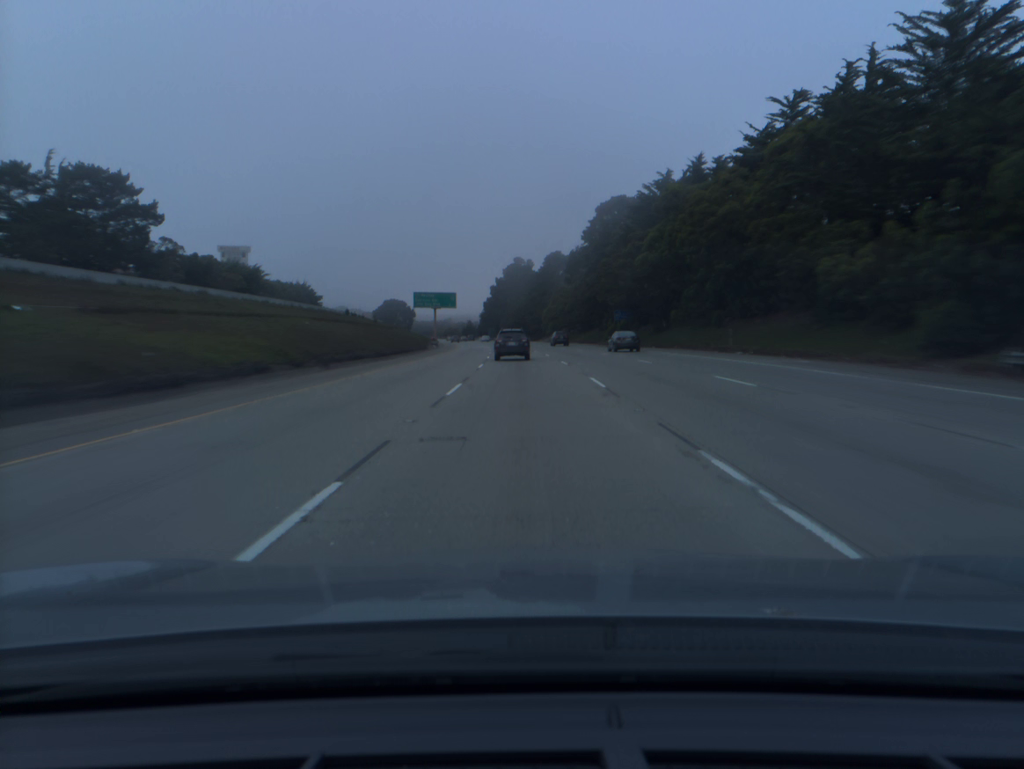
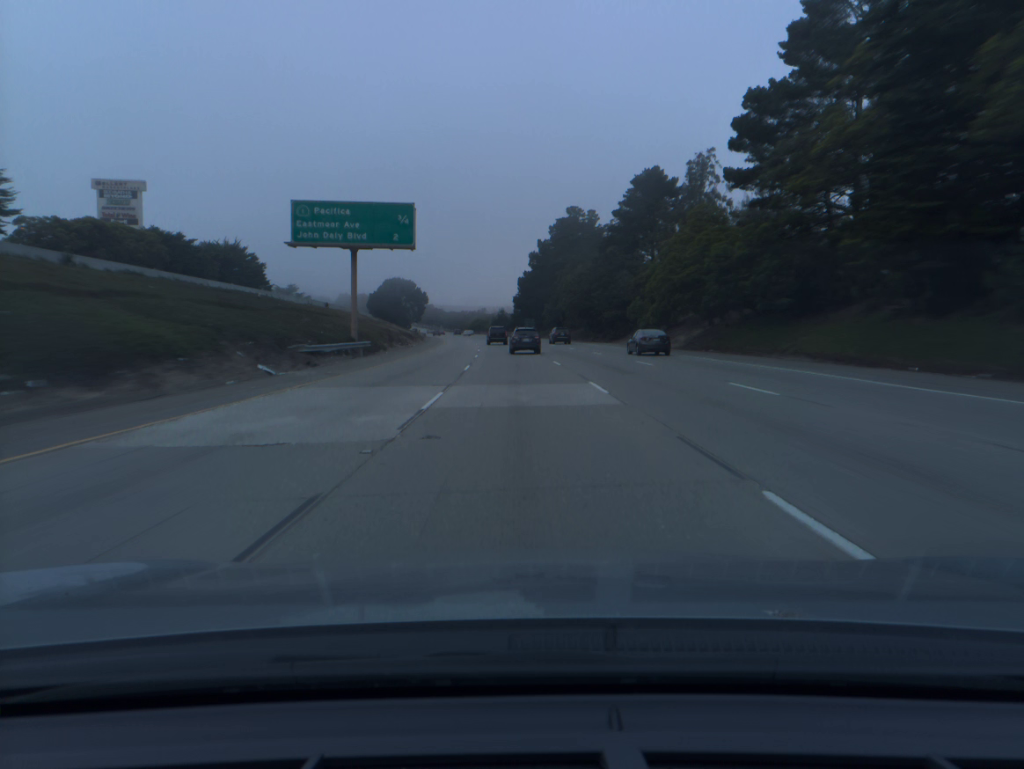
(-2.0, +89.2) m; -3°
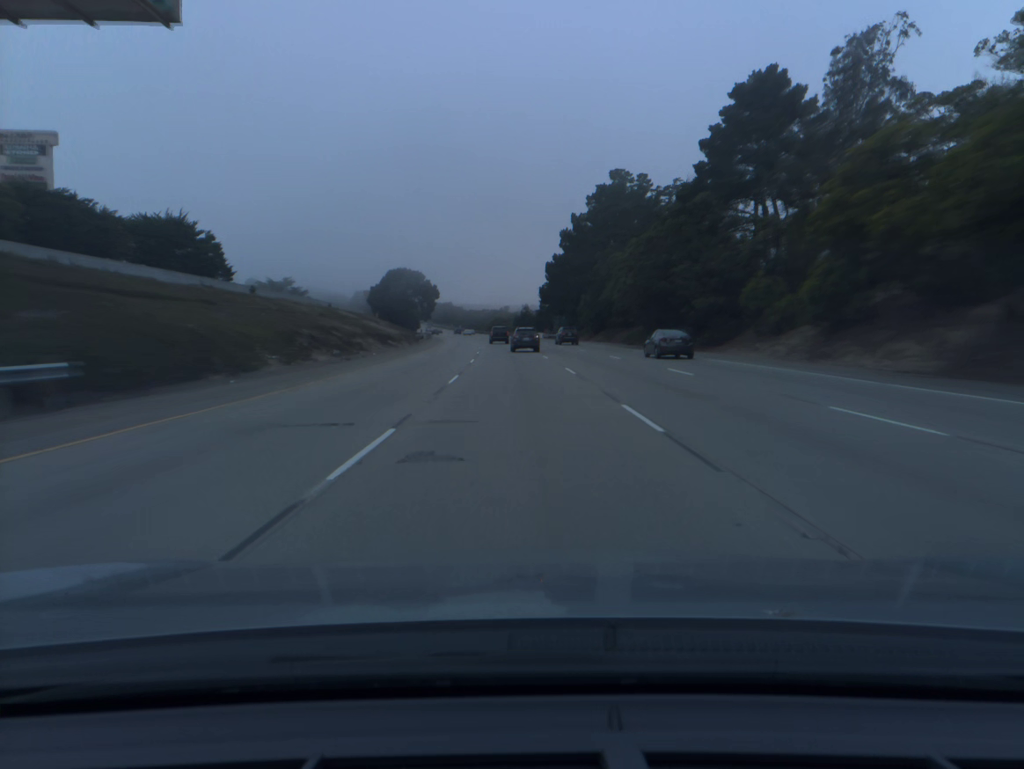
(-0.5, +35.9) m; -2°
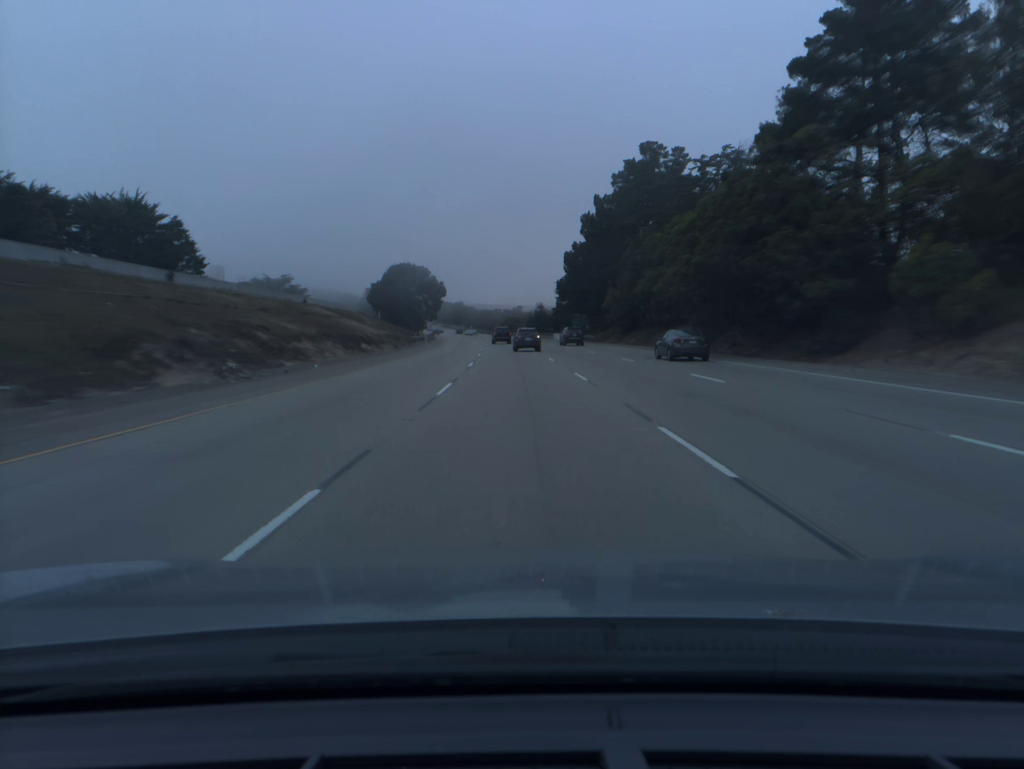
(-0.1, +18.1) m; -1°
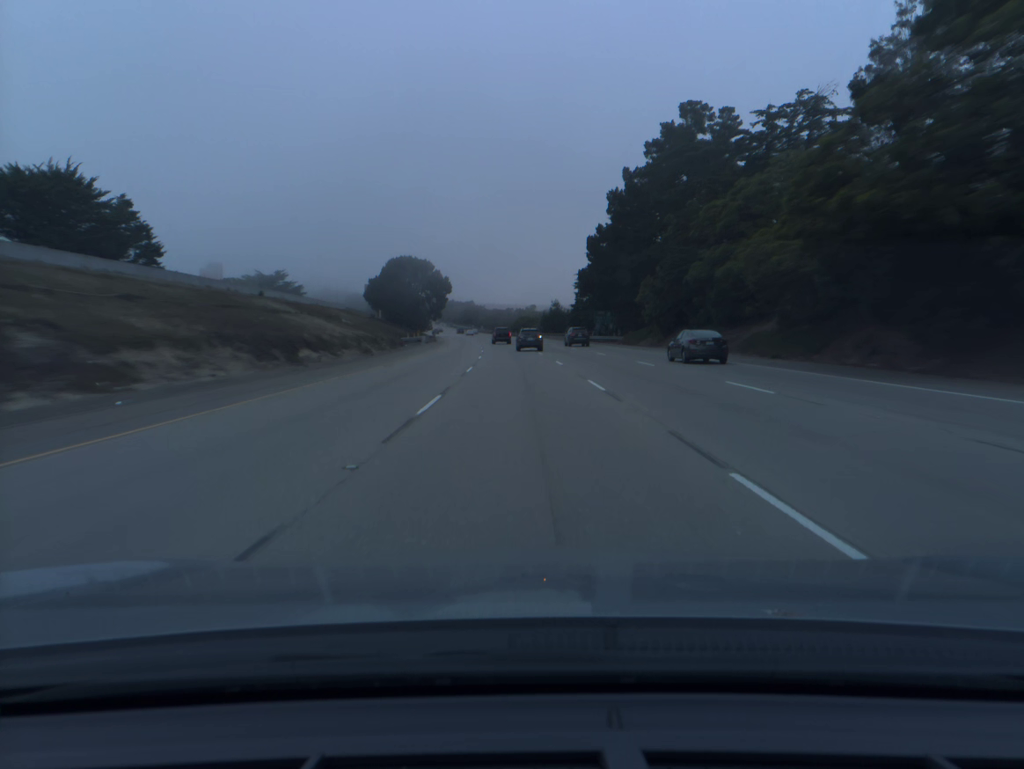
(-0.1, +18.2) m; -1°
